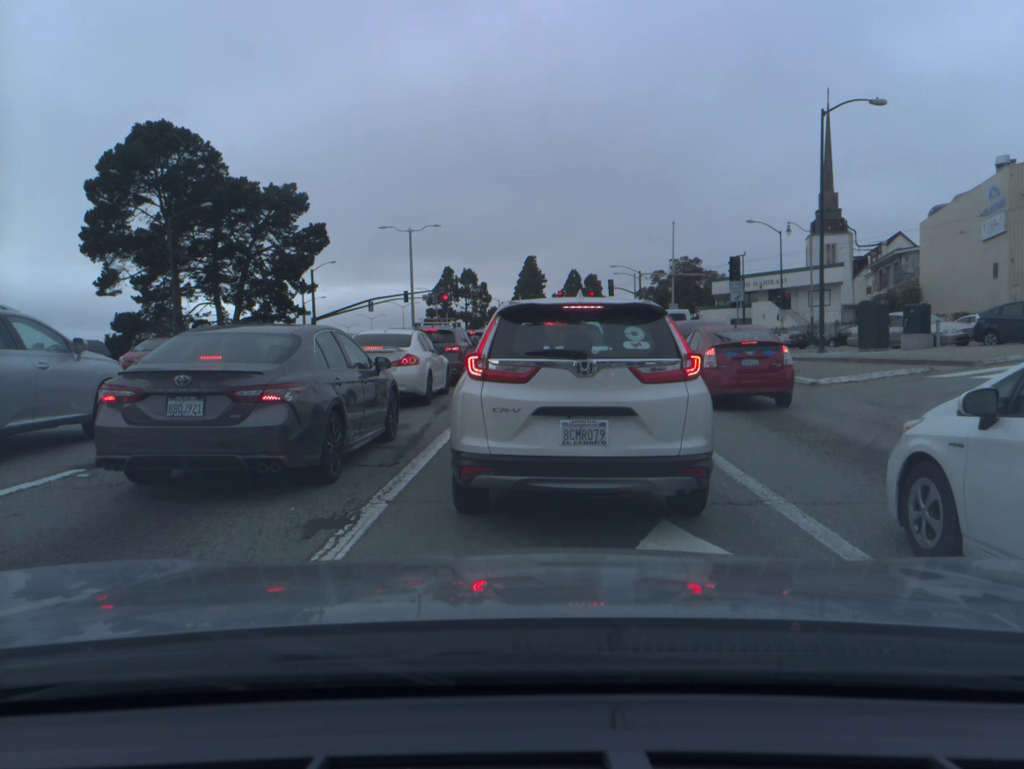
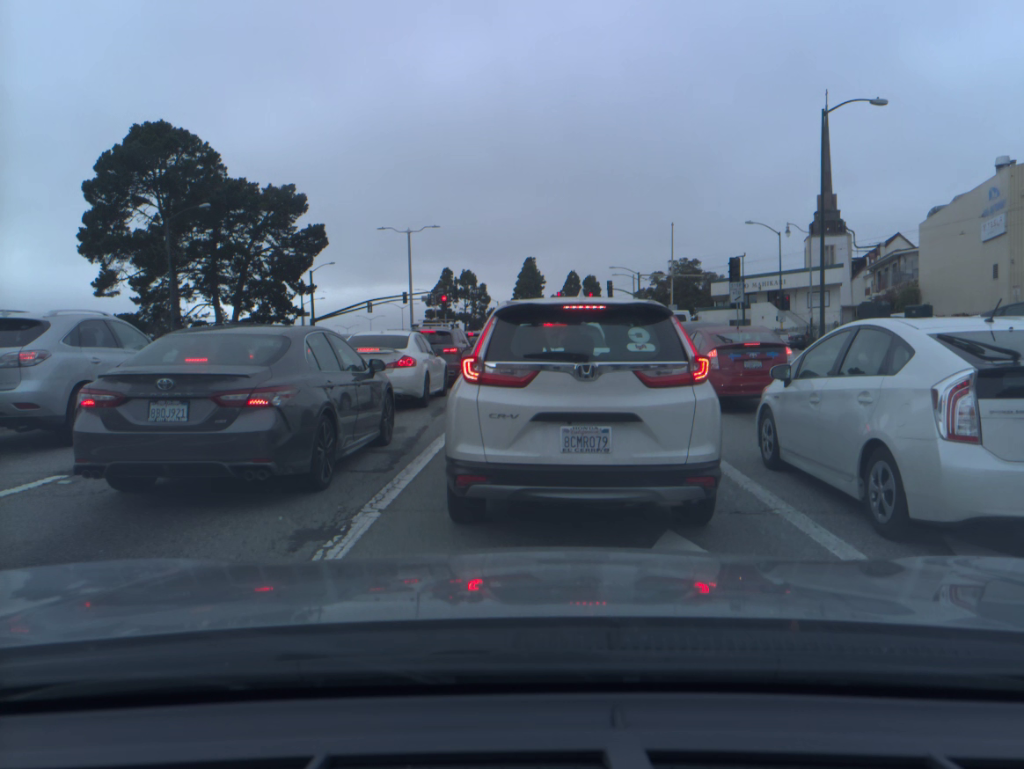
(0.0, +0.3) m; 0°
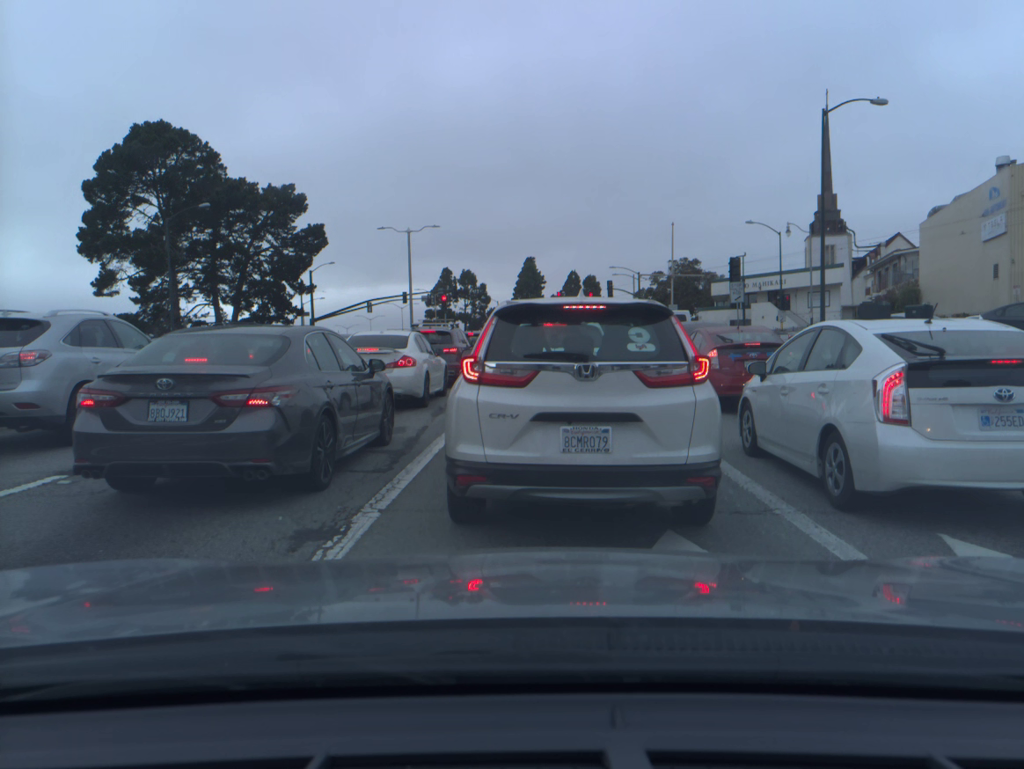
(0.0, 0.0) m; 0°
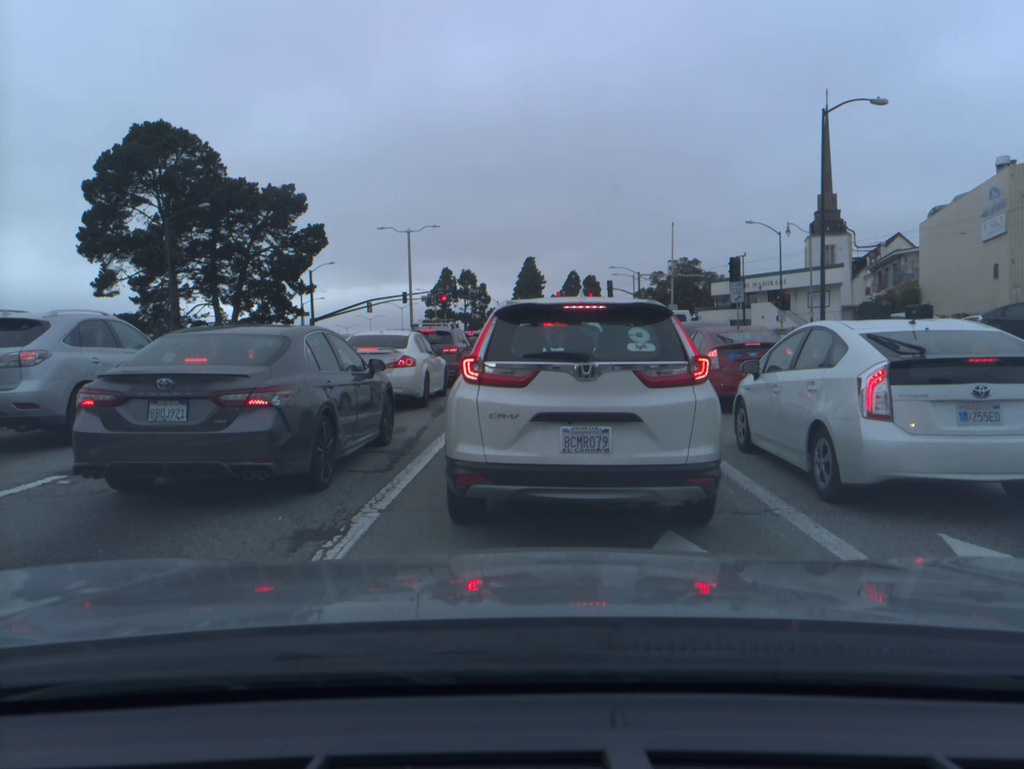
(0.0, 0.0) m; 0°
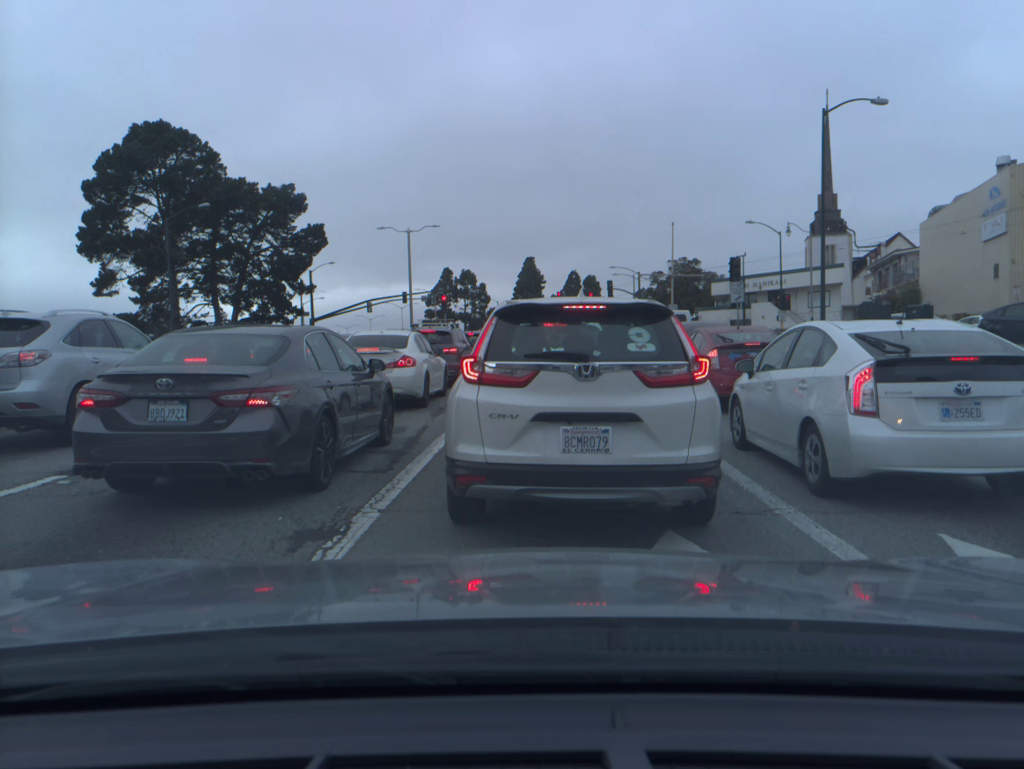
(0.0, 0.0) m; 0°
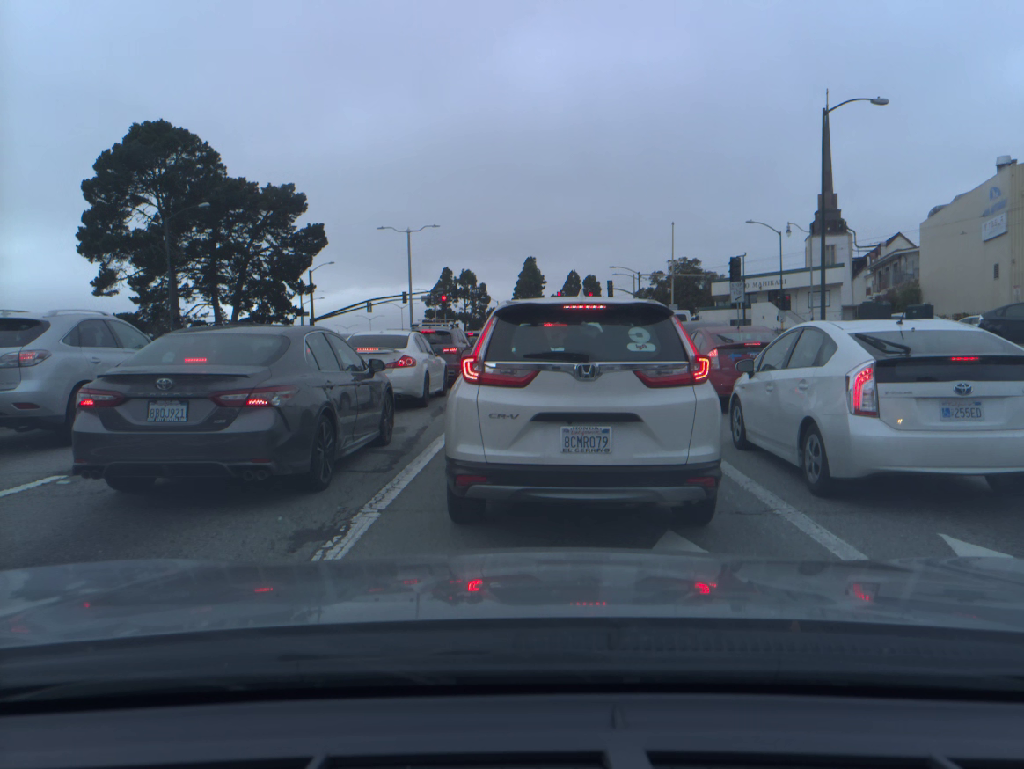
(0.0, 0.0) m; 0°
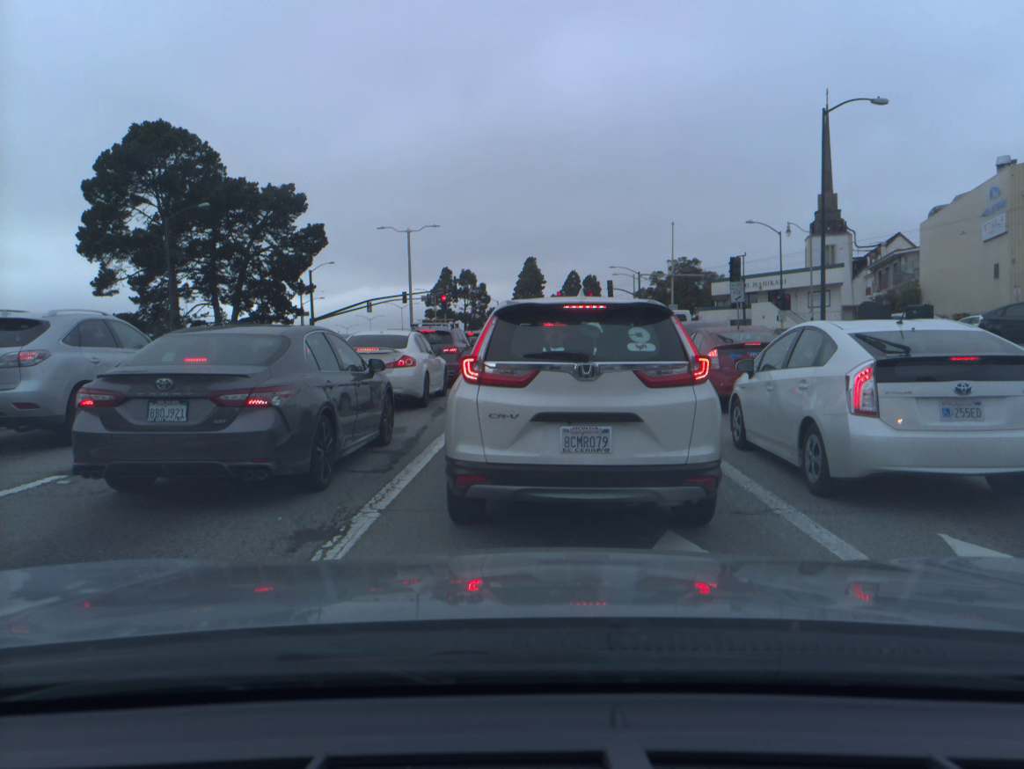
(0.0, 0.0) m; 0°
